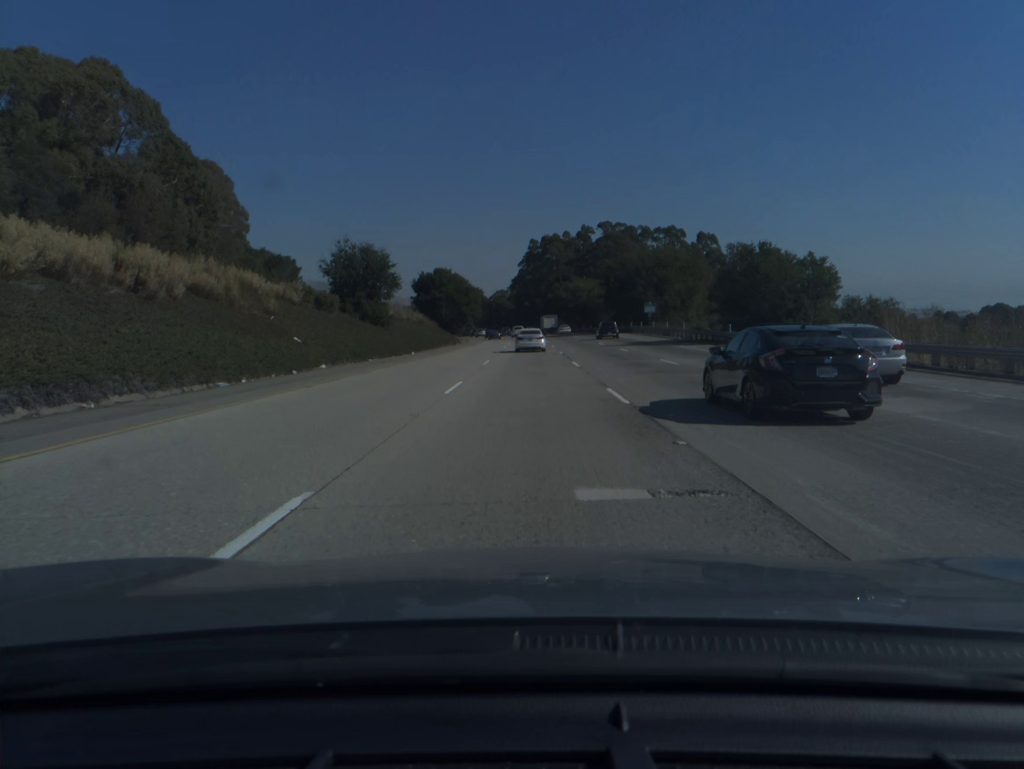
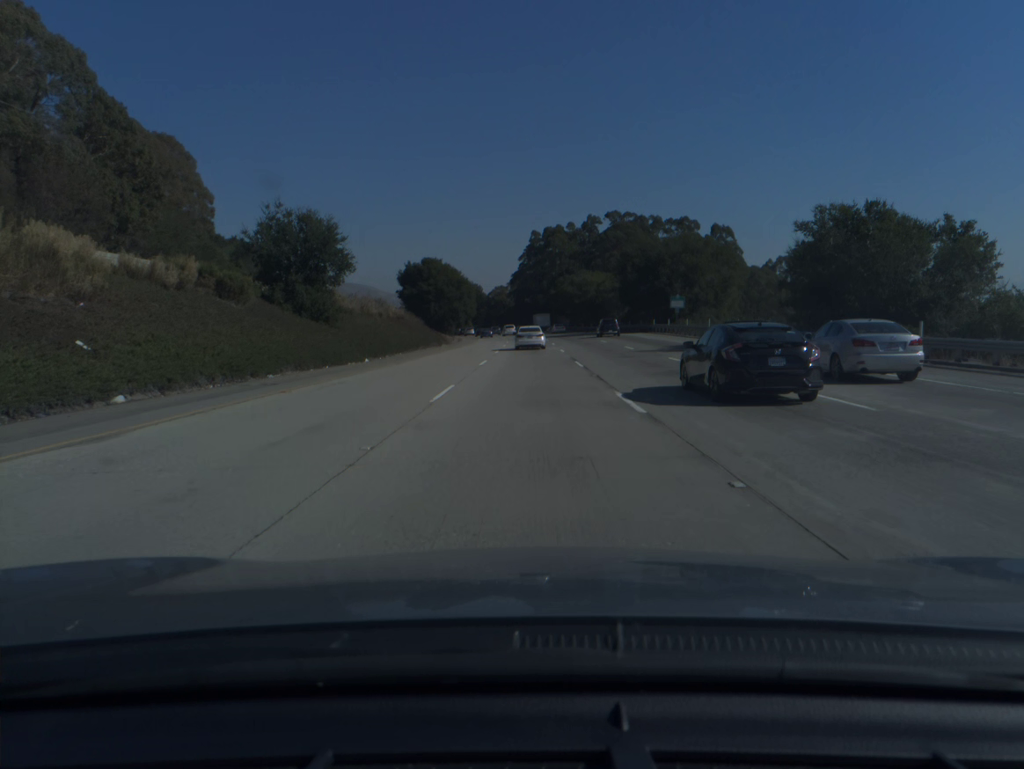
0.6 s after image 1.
(0.0, +16.7) m; 0°
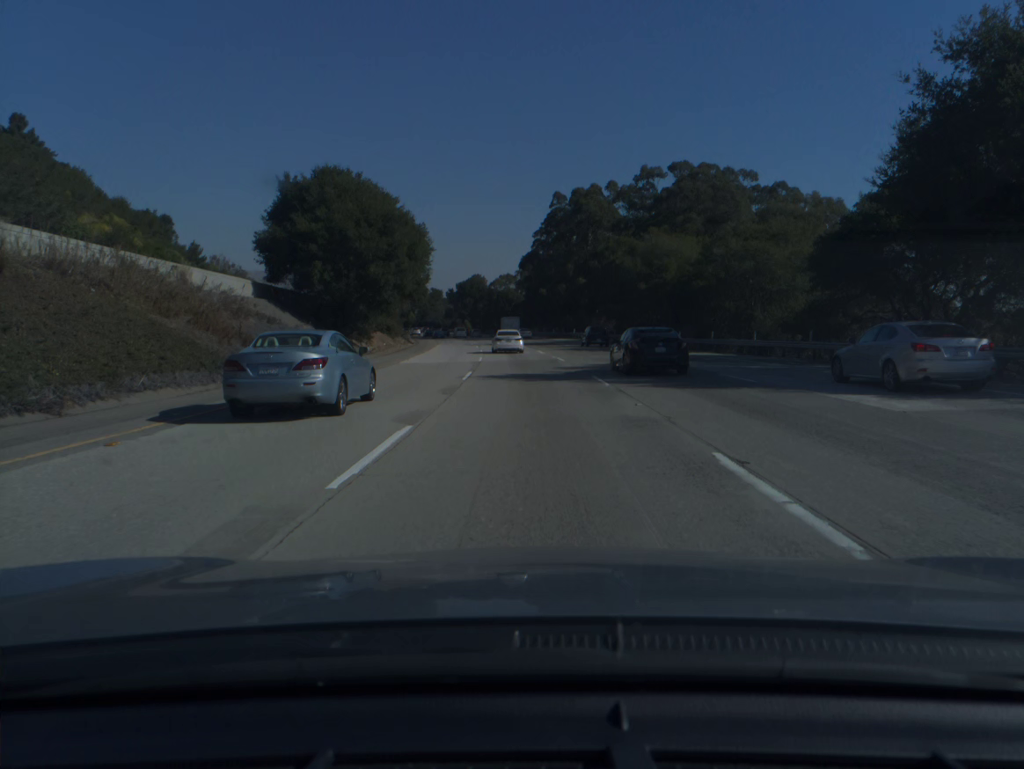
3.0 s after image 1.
(-0.3, +66.2) m; -1°
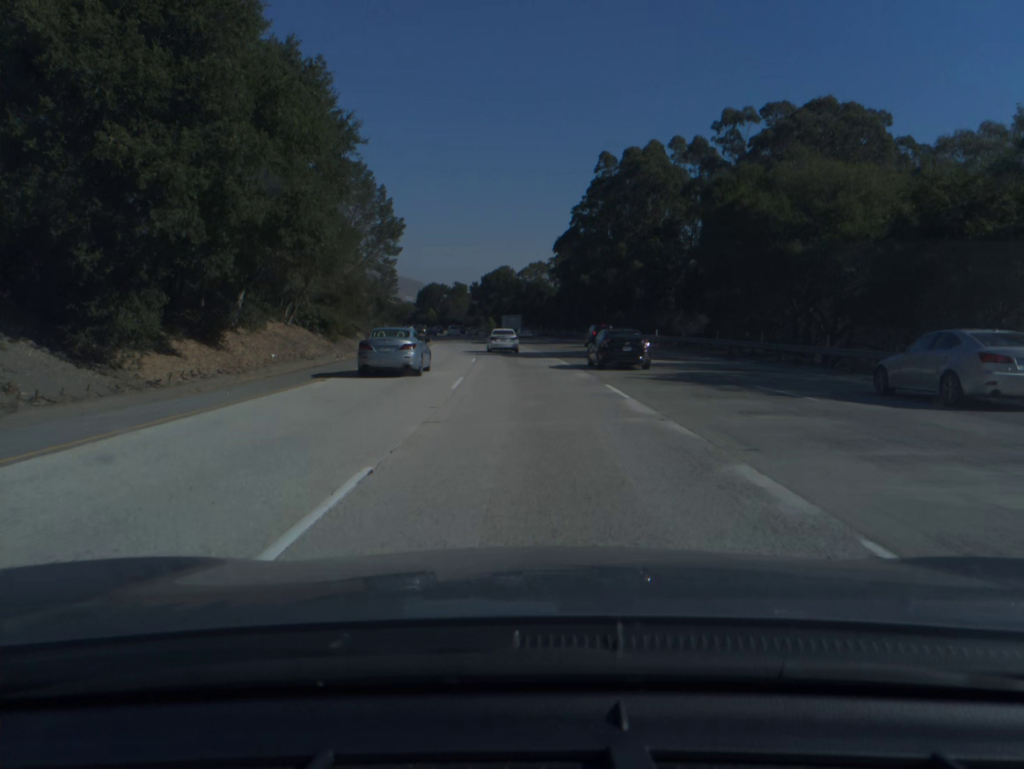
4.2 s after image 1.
(-0.5, +32.8) m; -2°
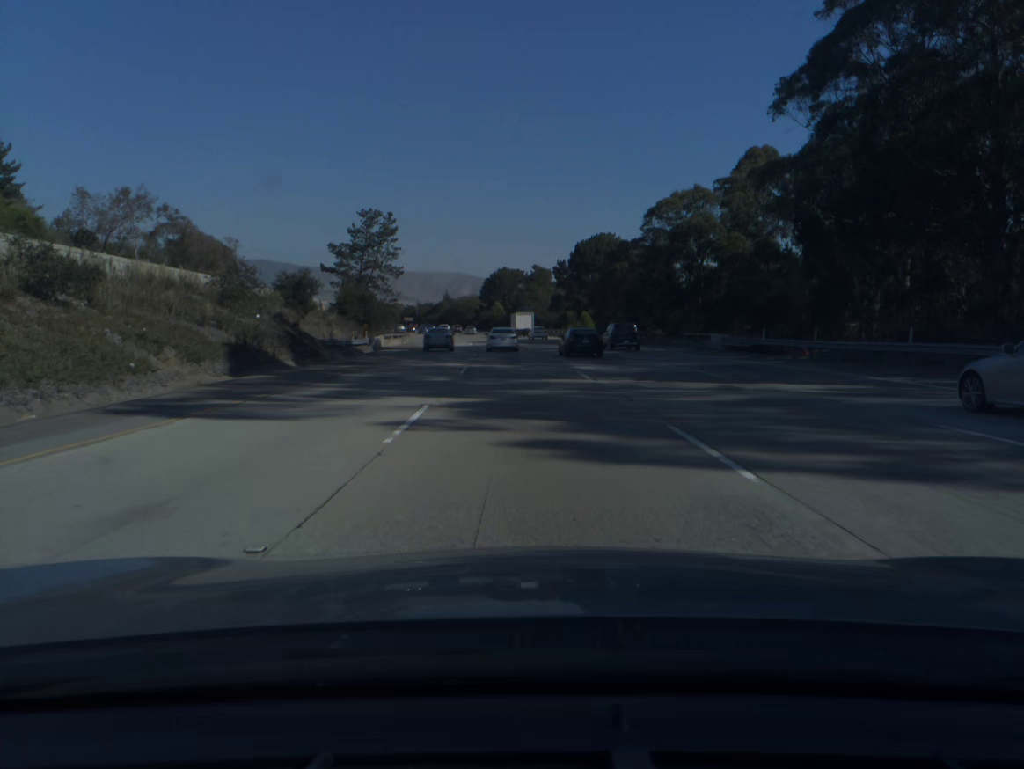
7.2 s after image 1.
(-4.5, +81.3) m; -6°
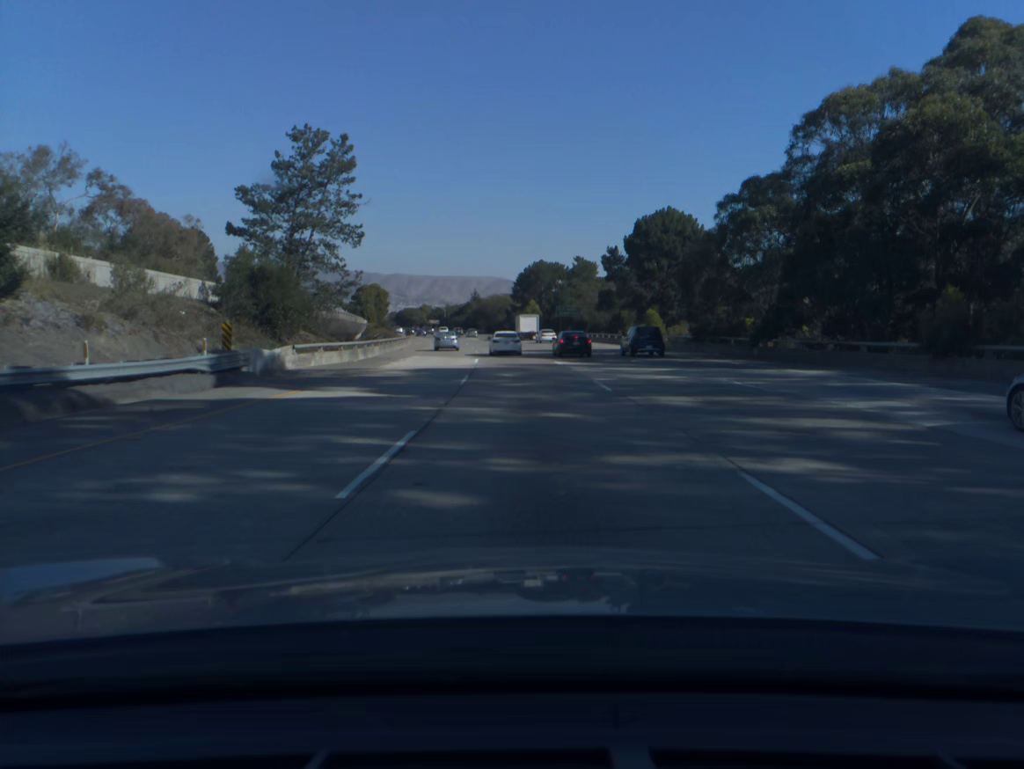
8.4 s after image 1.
(-0.8, +32.3) m; -3°
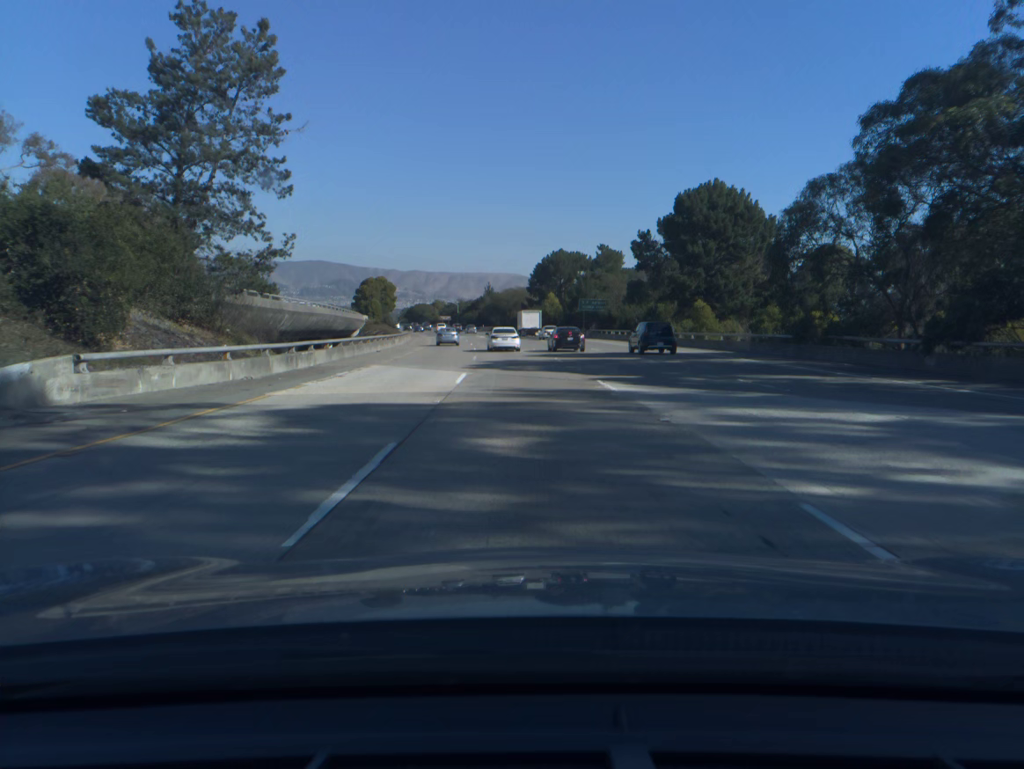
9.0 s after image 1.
(-0.2, +16.0) m; -1°
